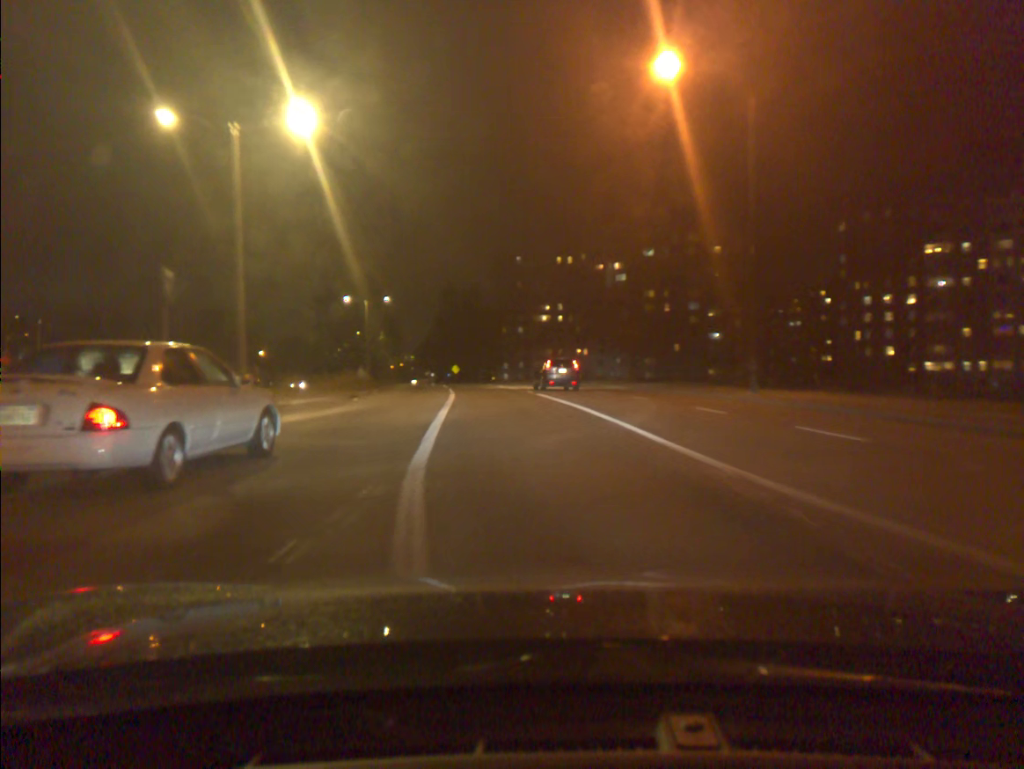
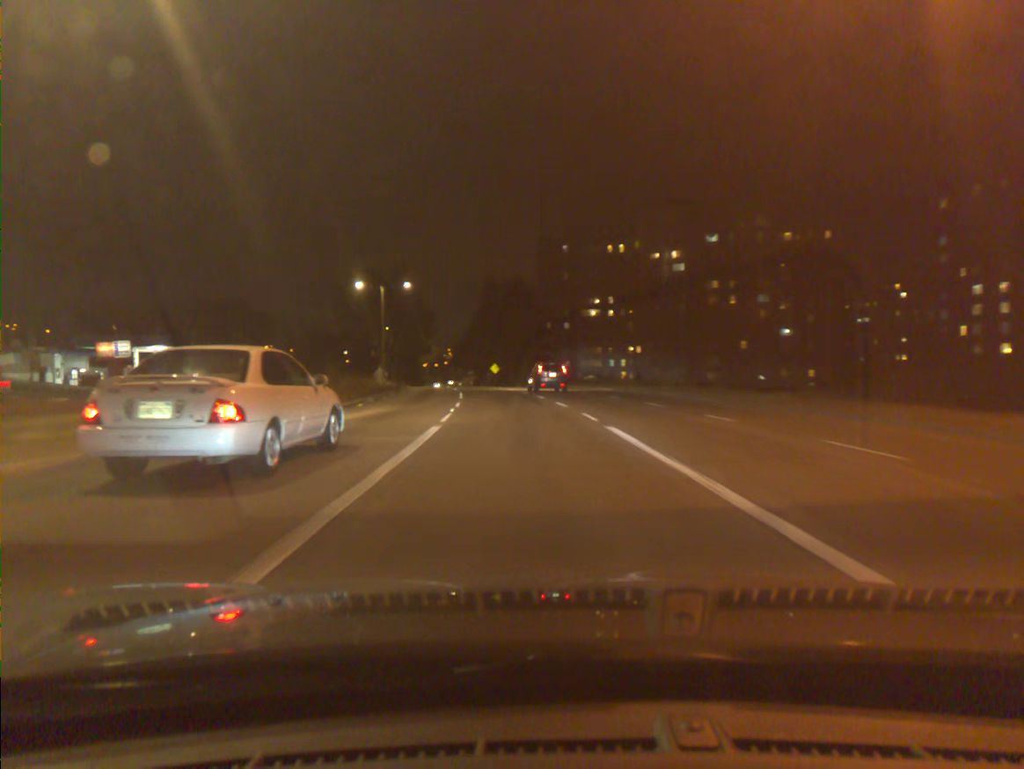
(-0.4, +15.4) m; -3°
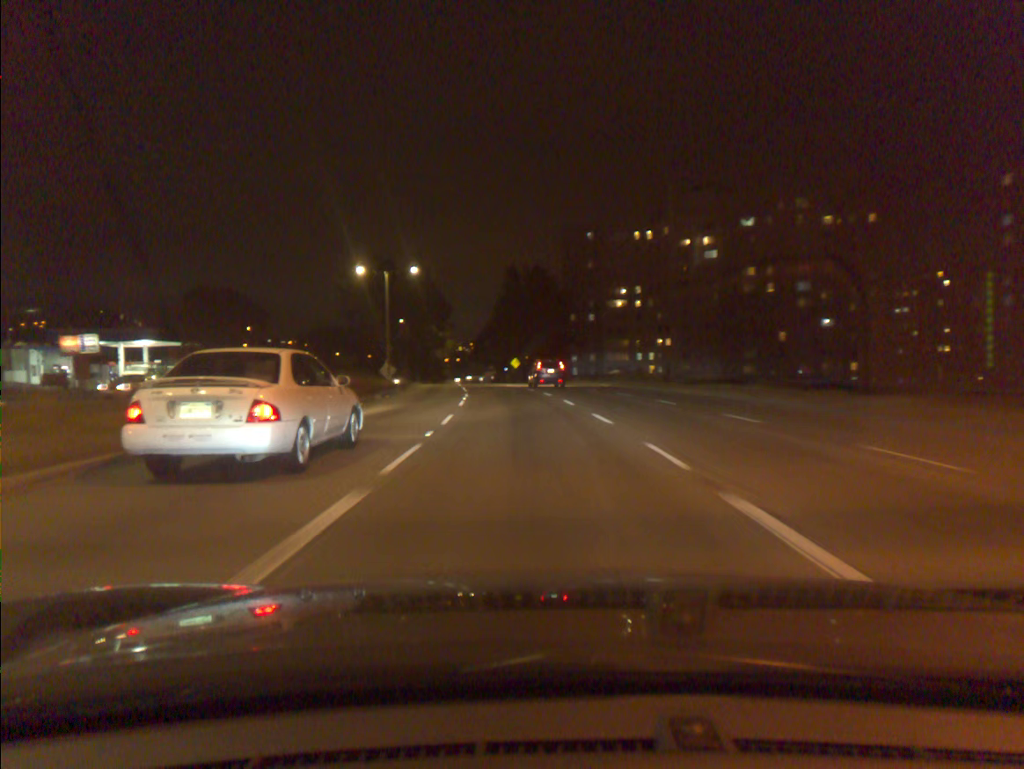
(-0.1, +8.3) m; -2°
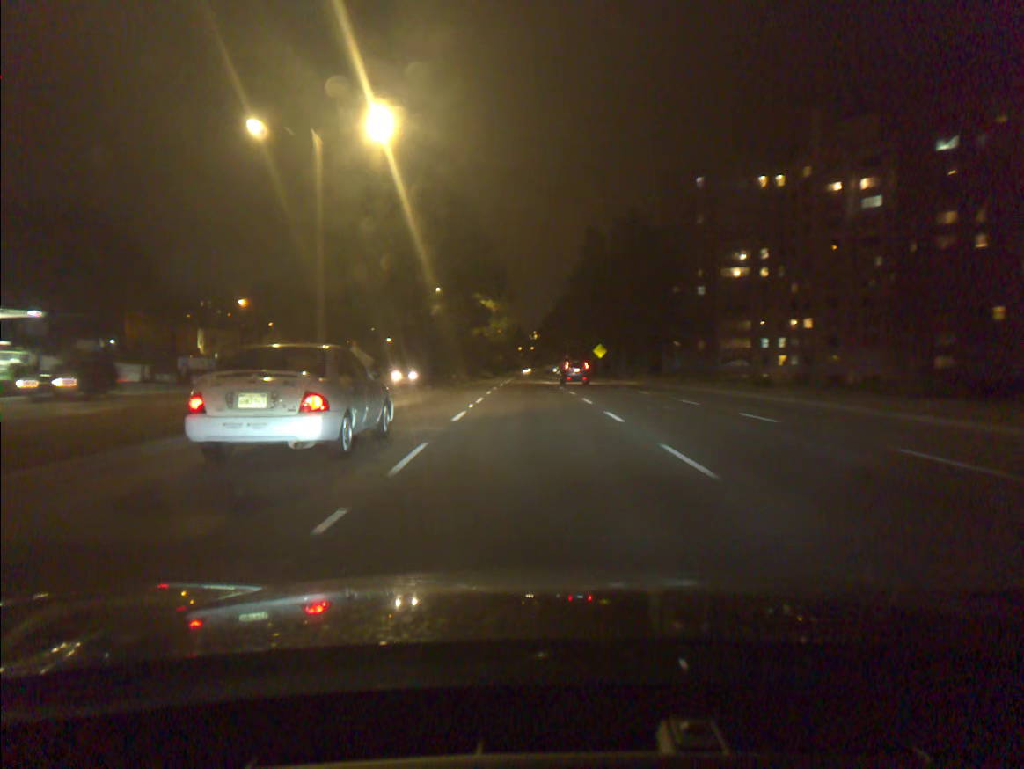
(-2.1, +37.1) m; -6°
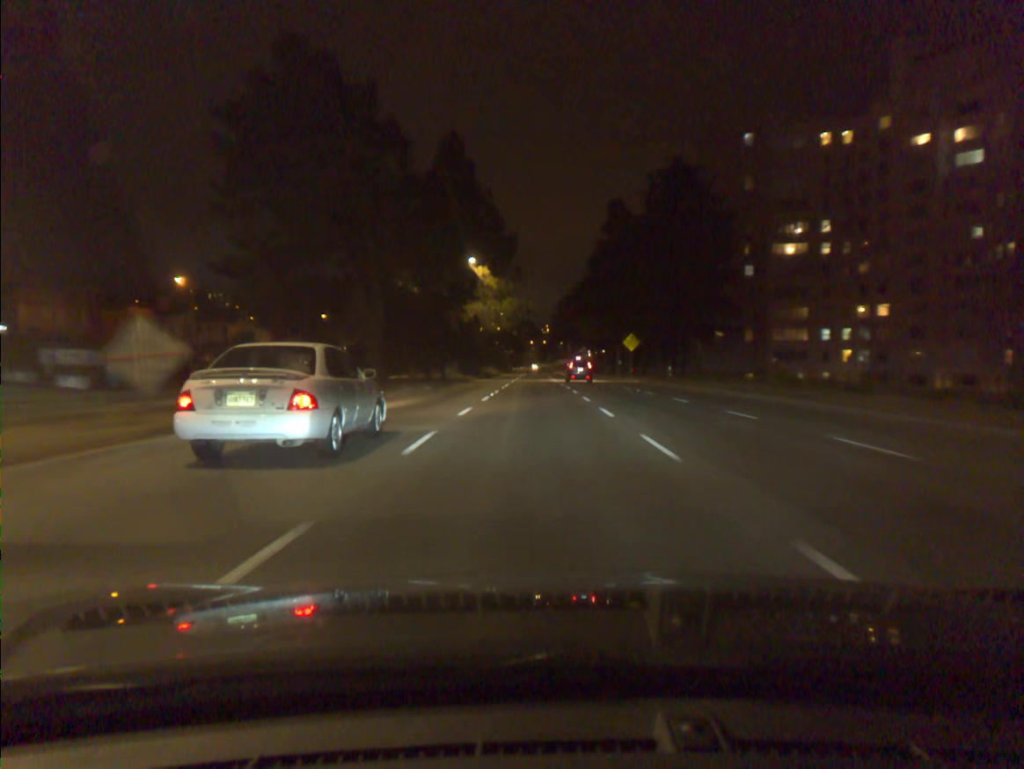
(-0.2, +20.6) m; -1°
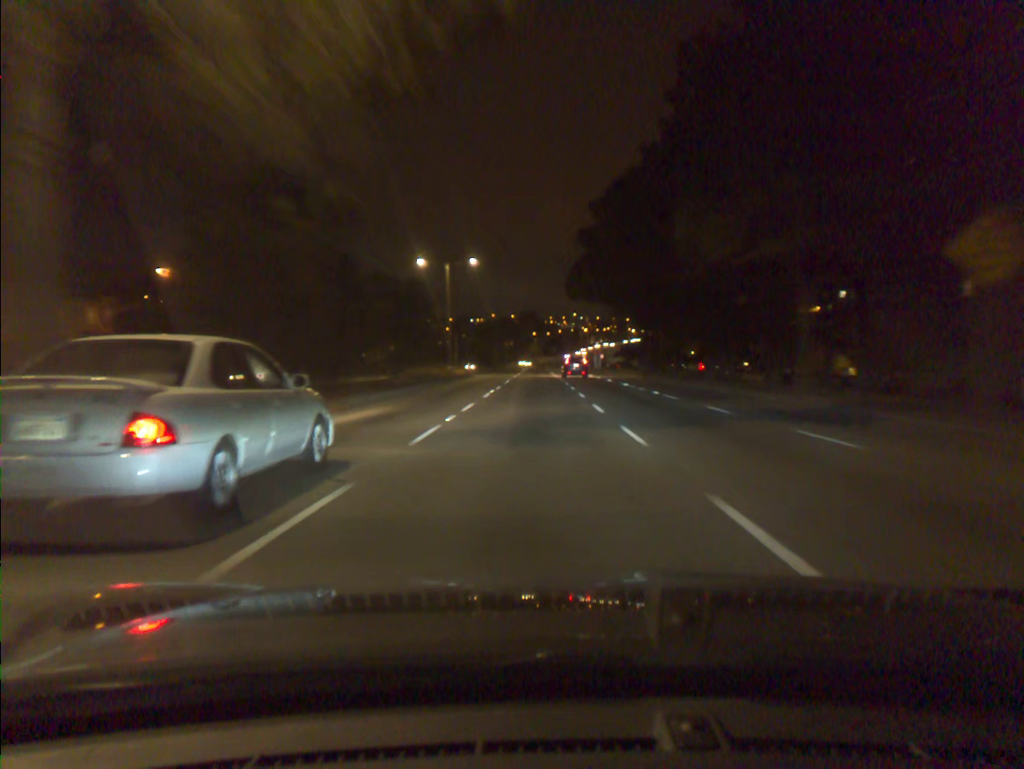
(-0.3, +57.6) m; 0°
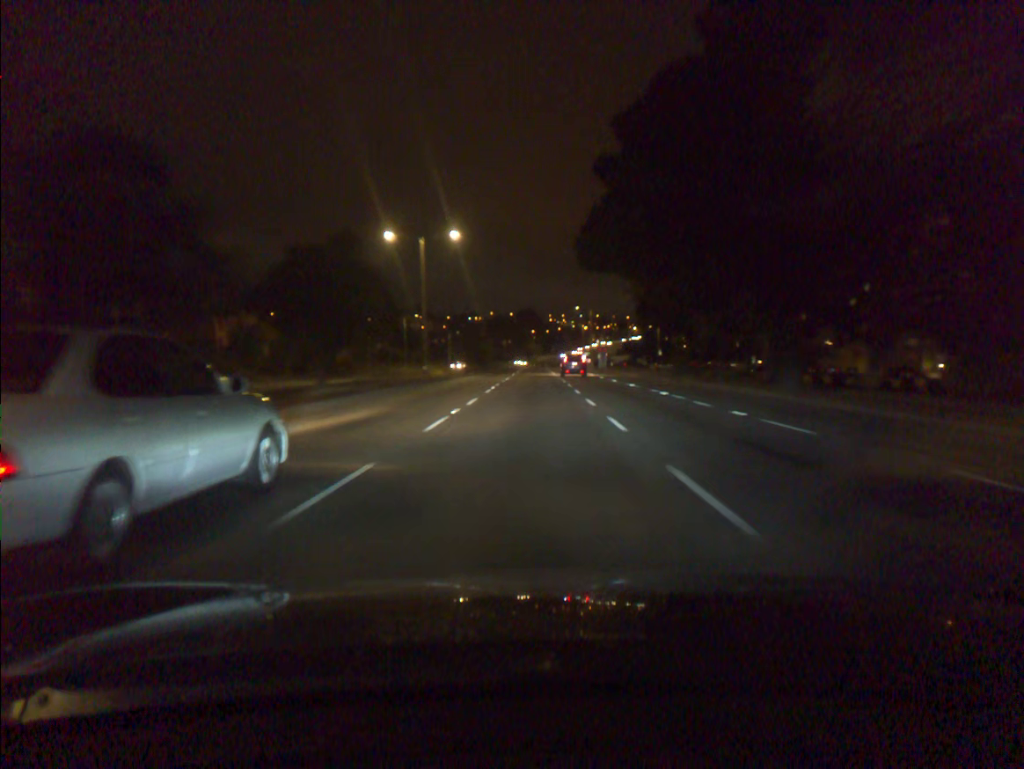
(0.0, +12.9) m; 0°
